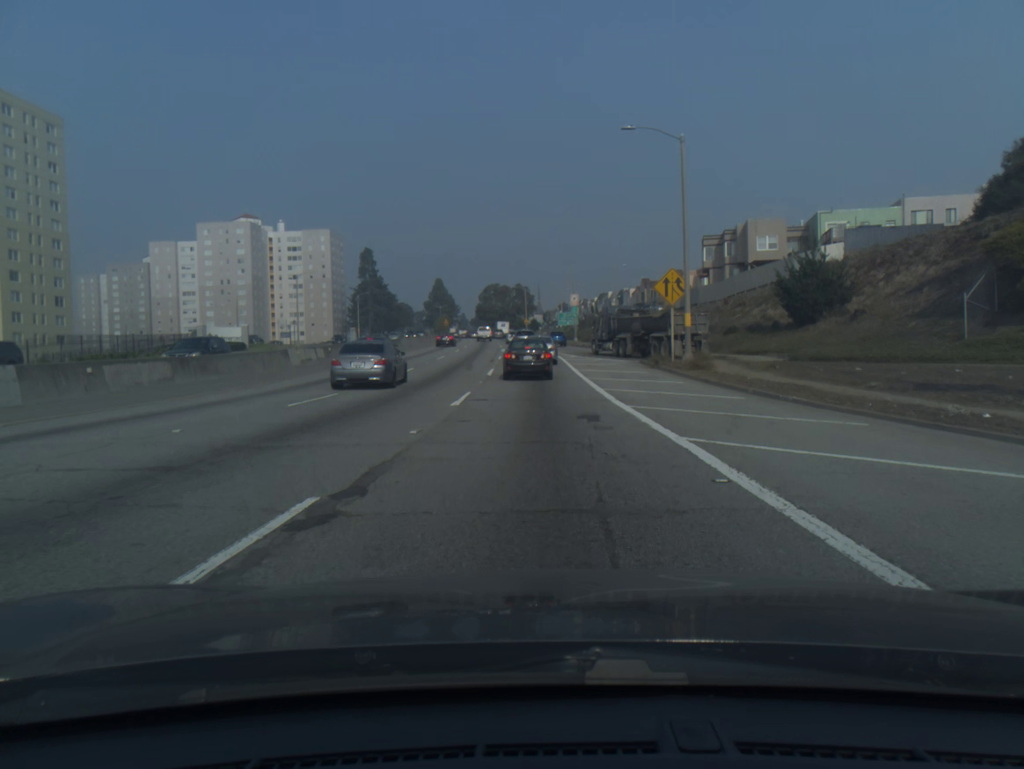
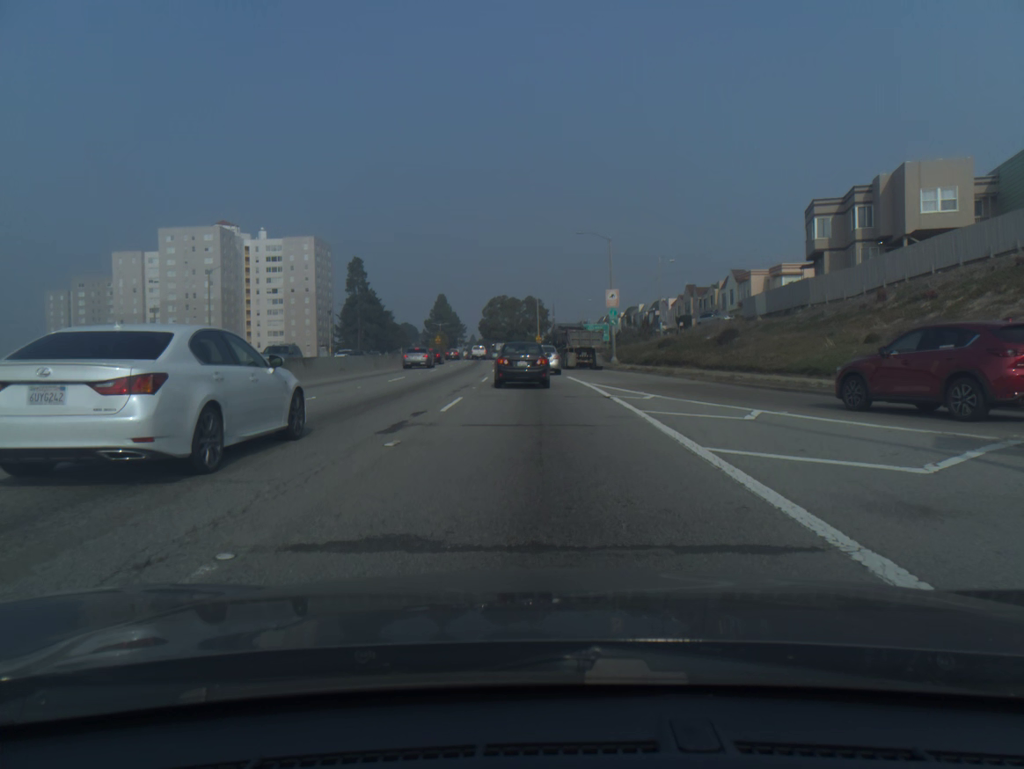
(-0.3, +31.5) m; -1°
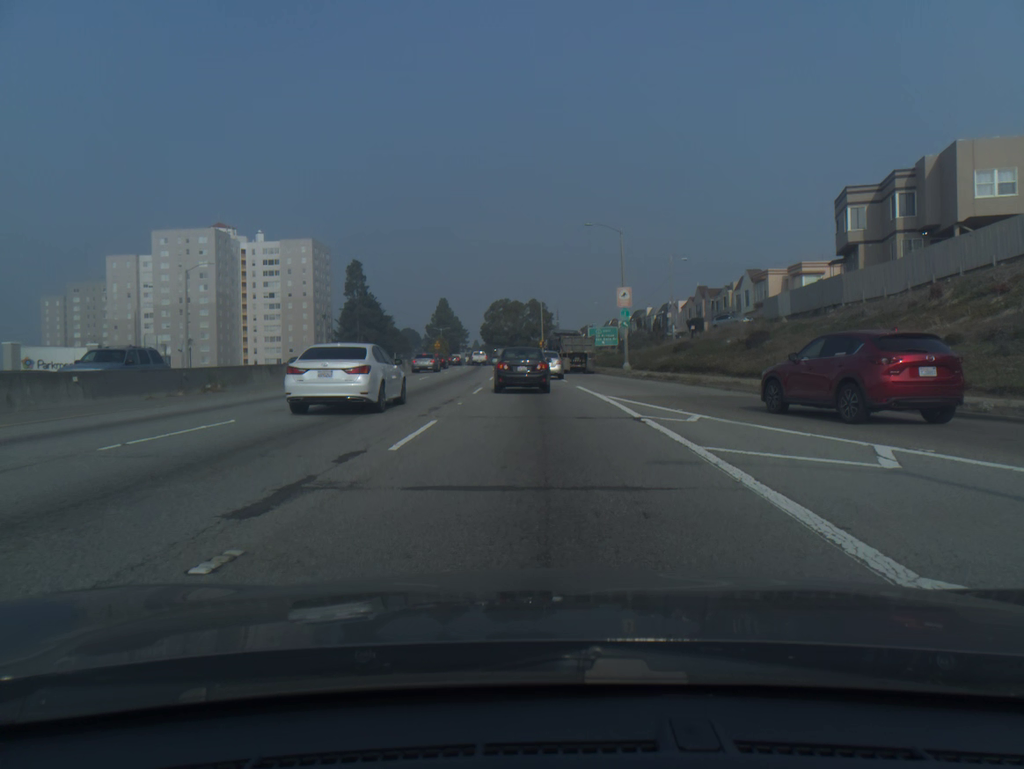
(0.0, +5.4) m; 0°
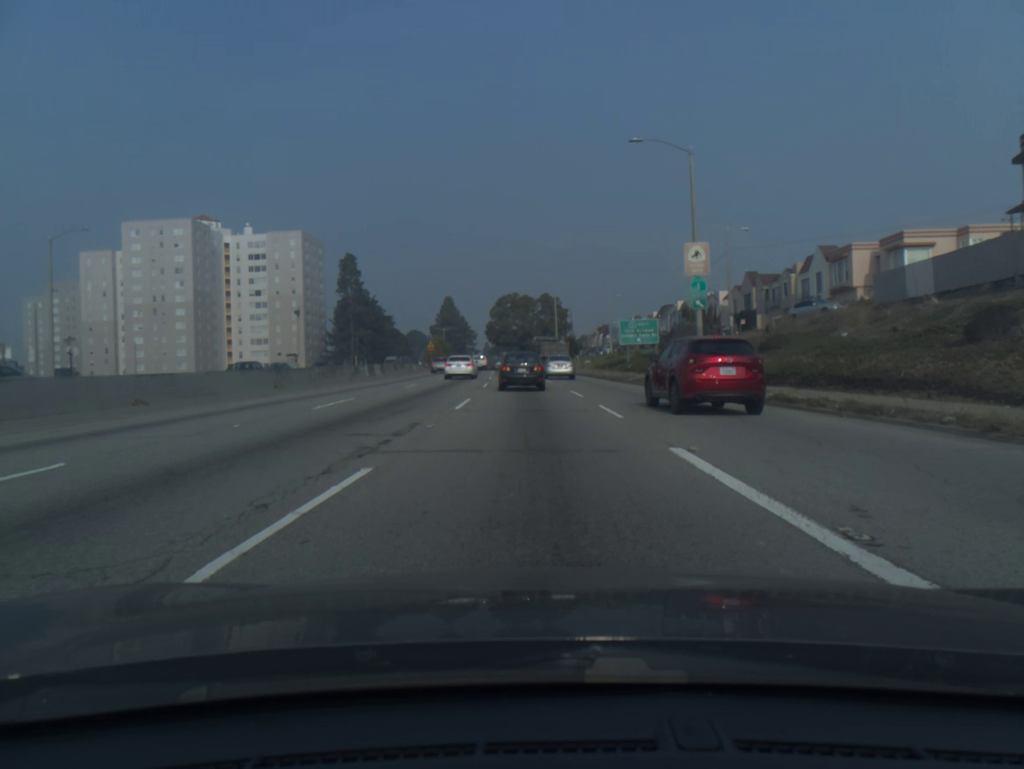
(-0.2, +20.1) m; -1°
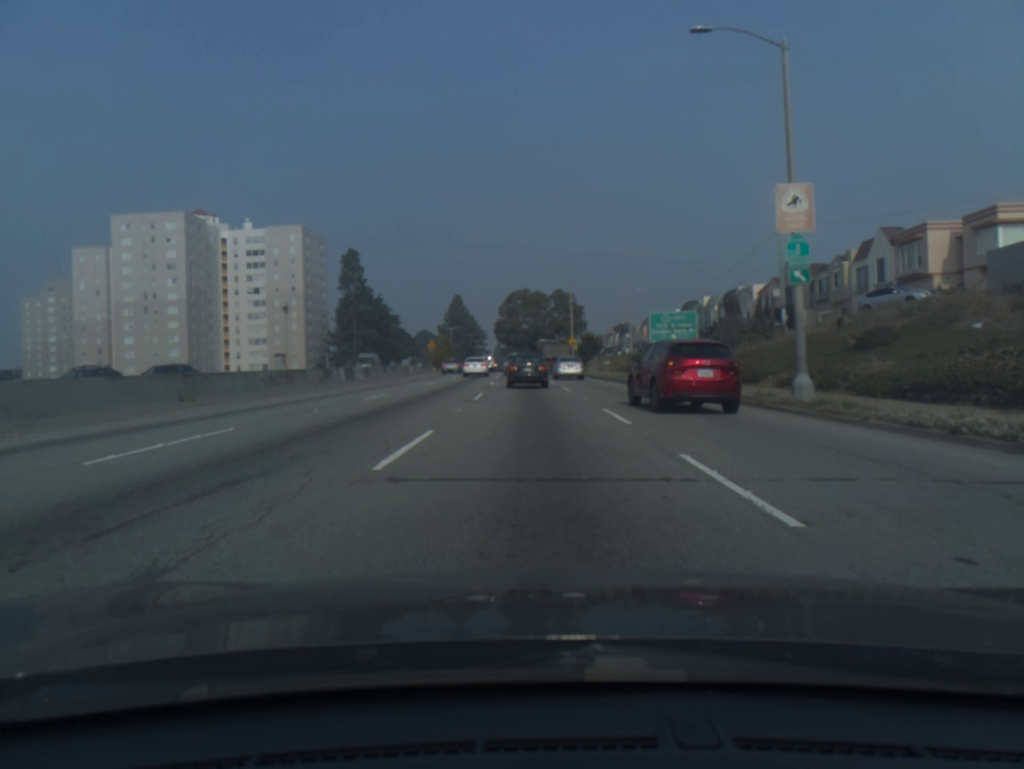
(-0.1, +10.2) m; -1°
